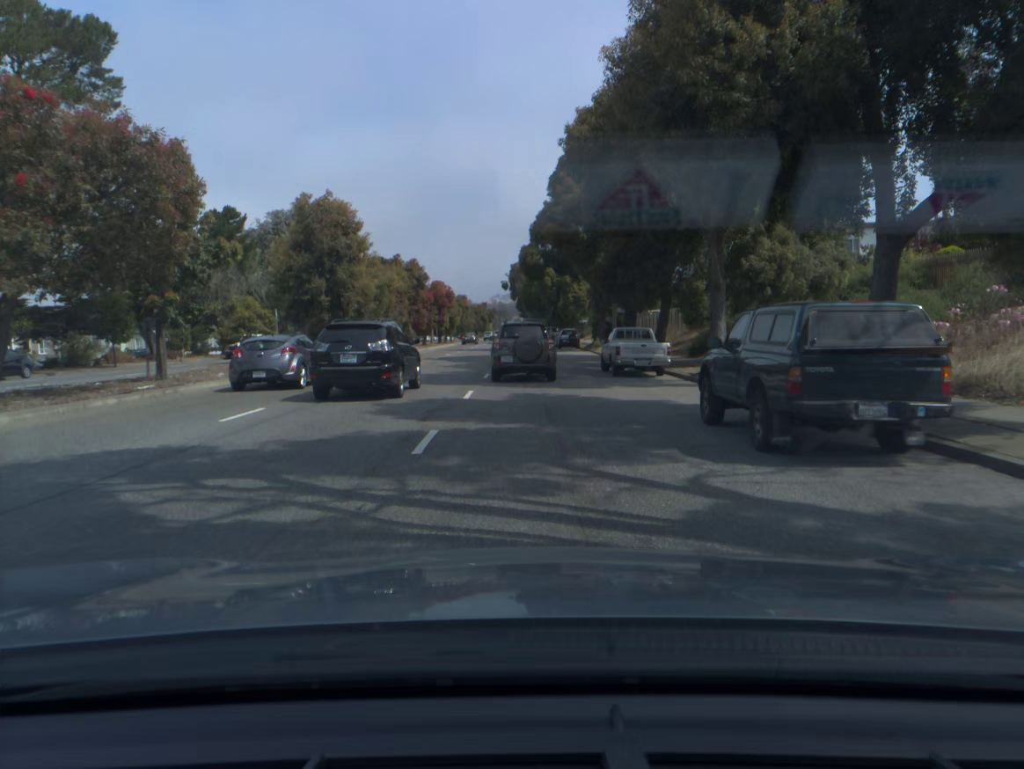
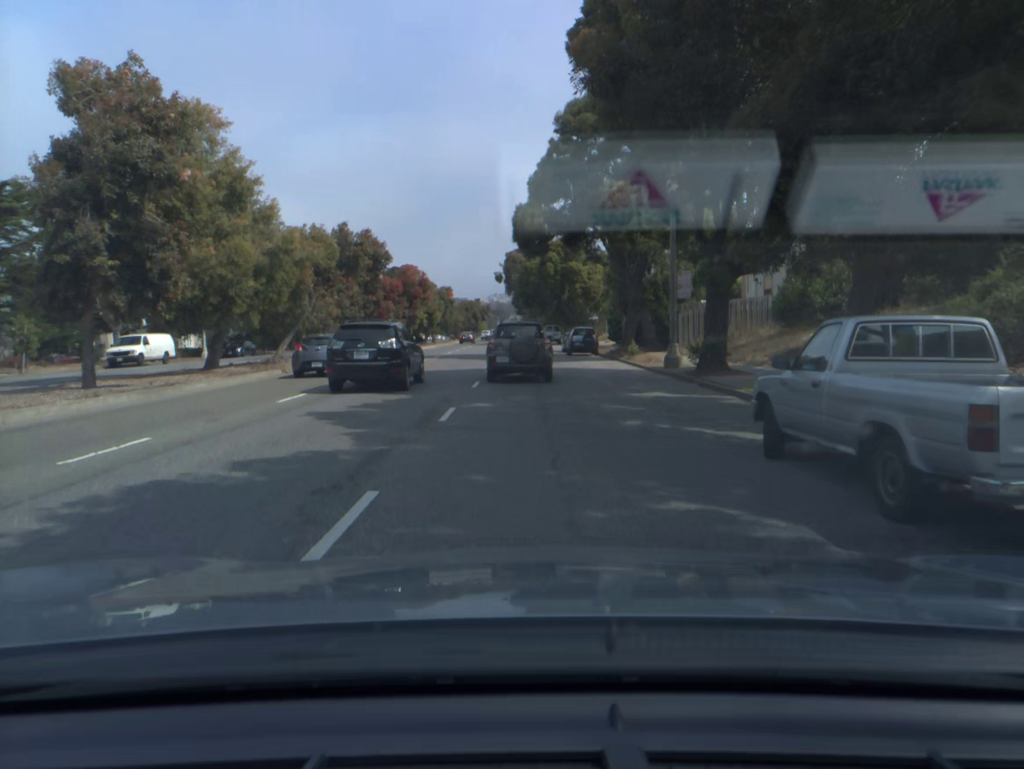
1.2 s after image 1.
(0.0, +19.0) m; 0°
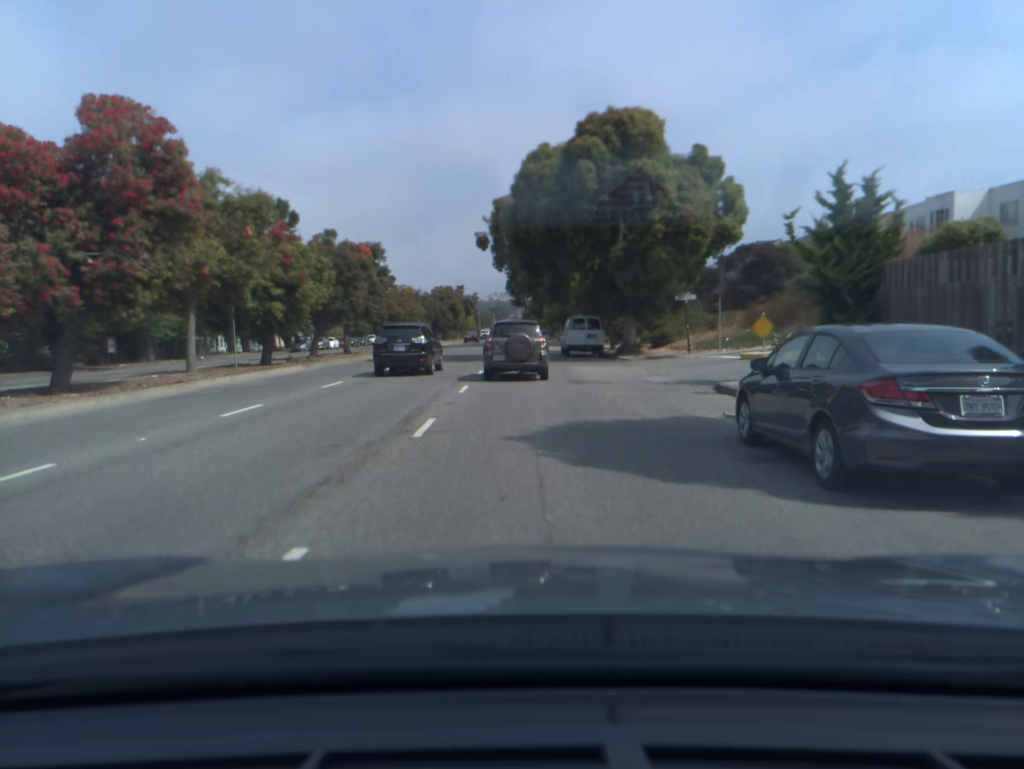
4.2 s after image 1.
(0.0, +45.8) m; 0°
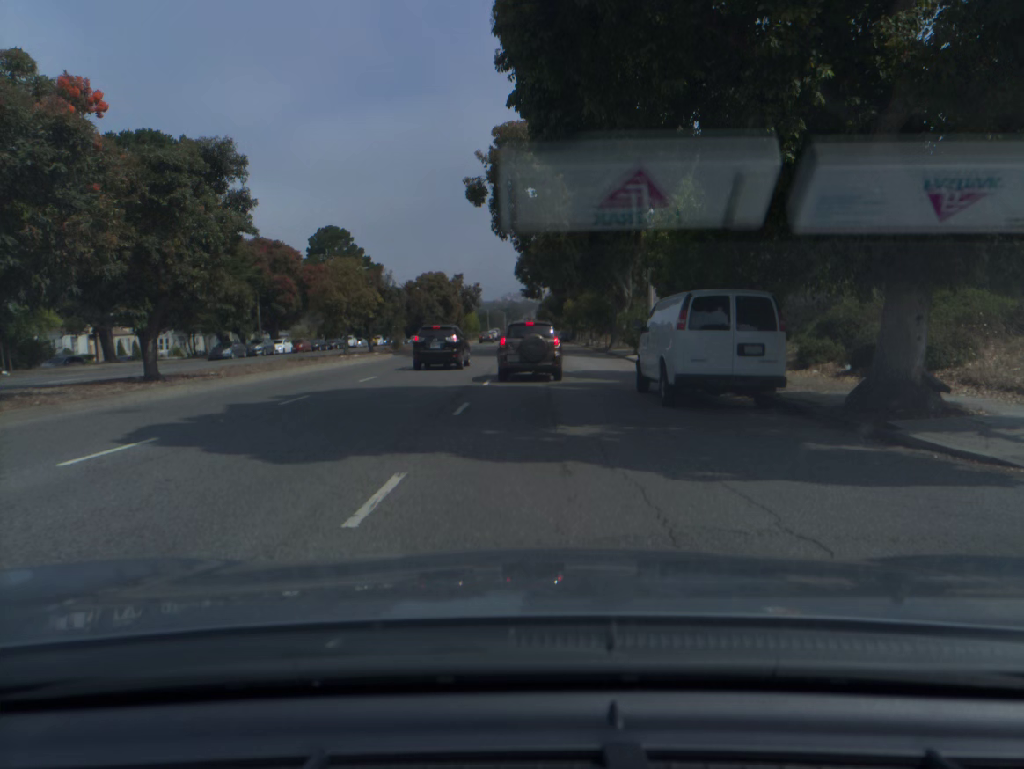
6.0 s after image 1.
(-0.3, +27.0) m; -1°
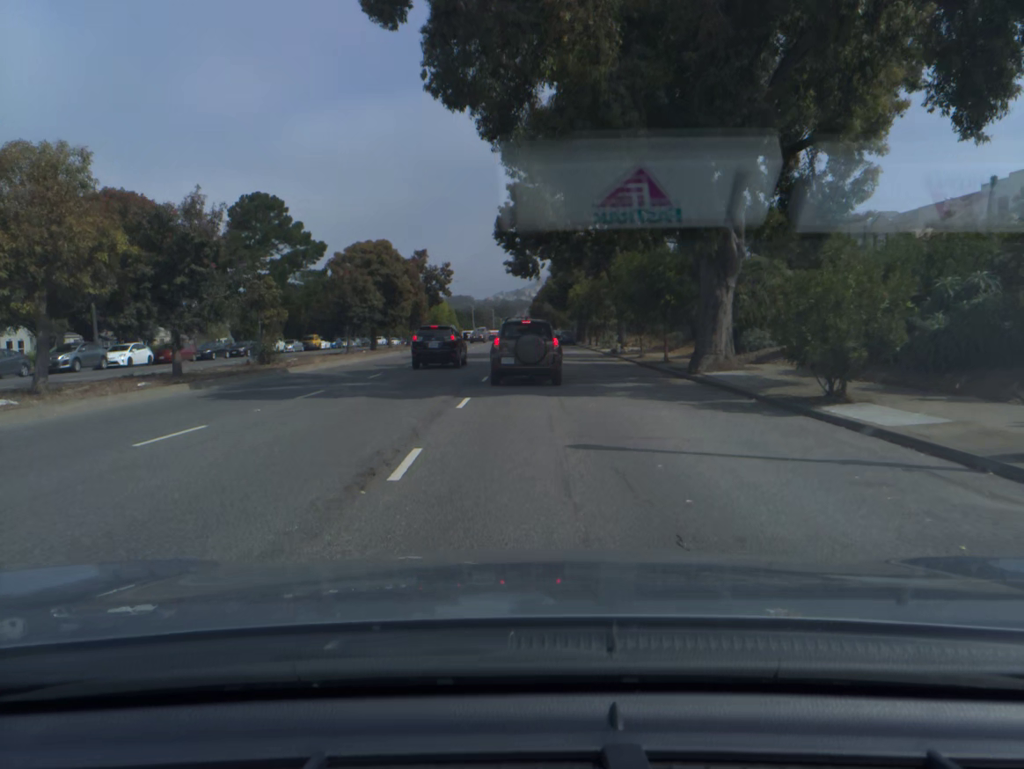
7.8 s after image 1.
(+0.3, +27.4) m; 0°
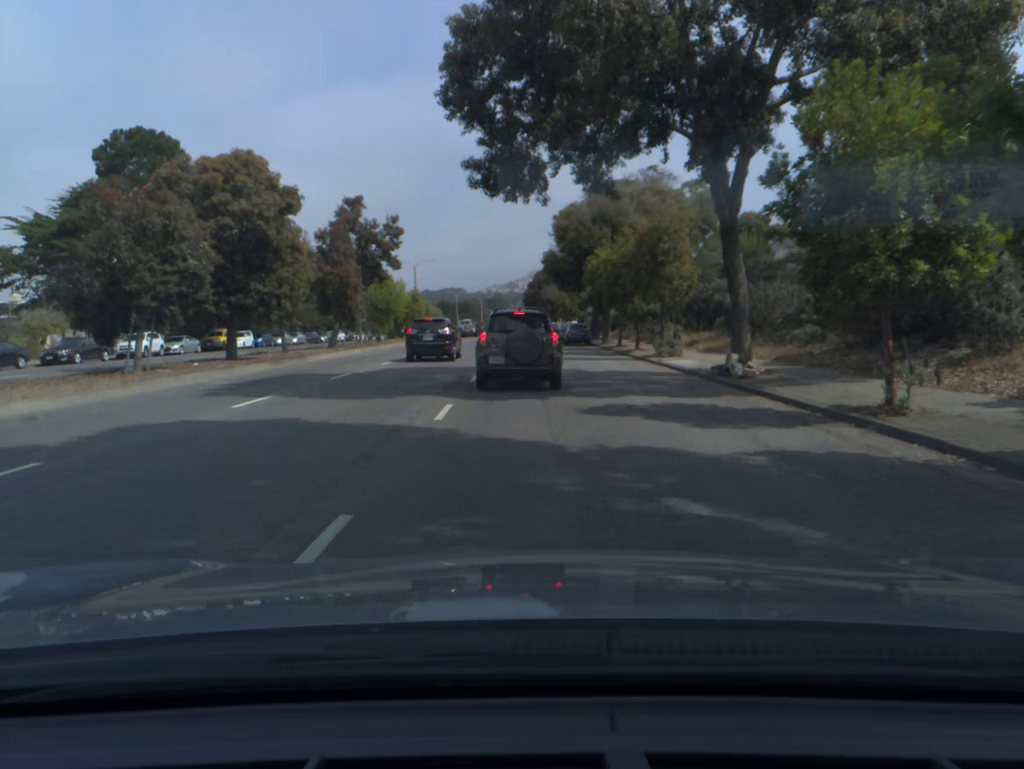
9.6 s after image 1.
(+0.1, +25.6) m; 0°
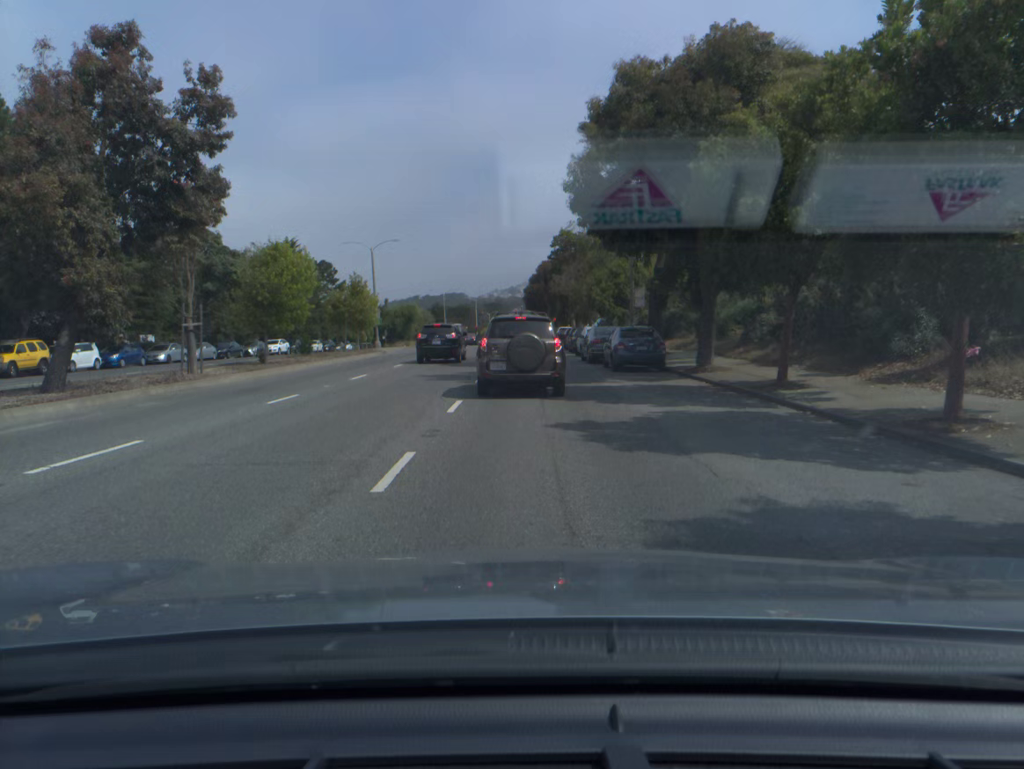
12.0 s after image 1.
(0.0, +27.2) m; 0°
